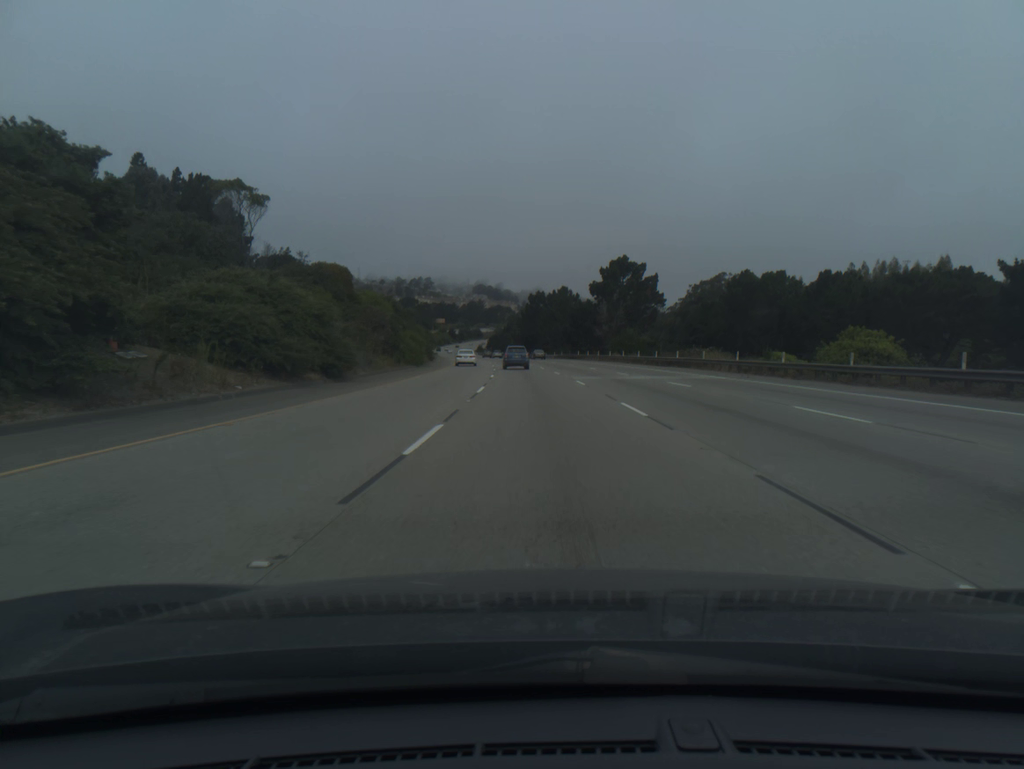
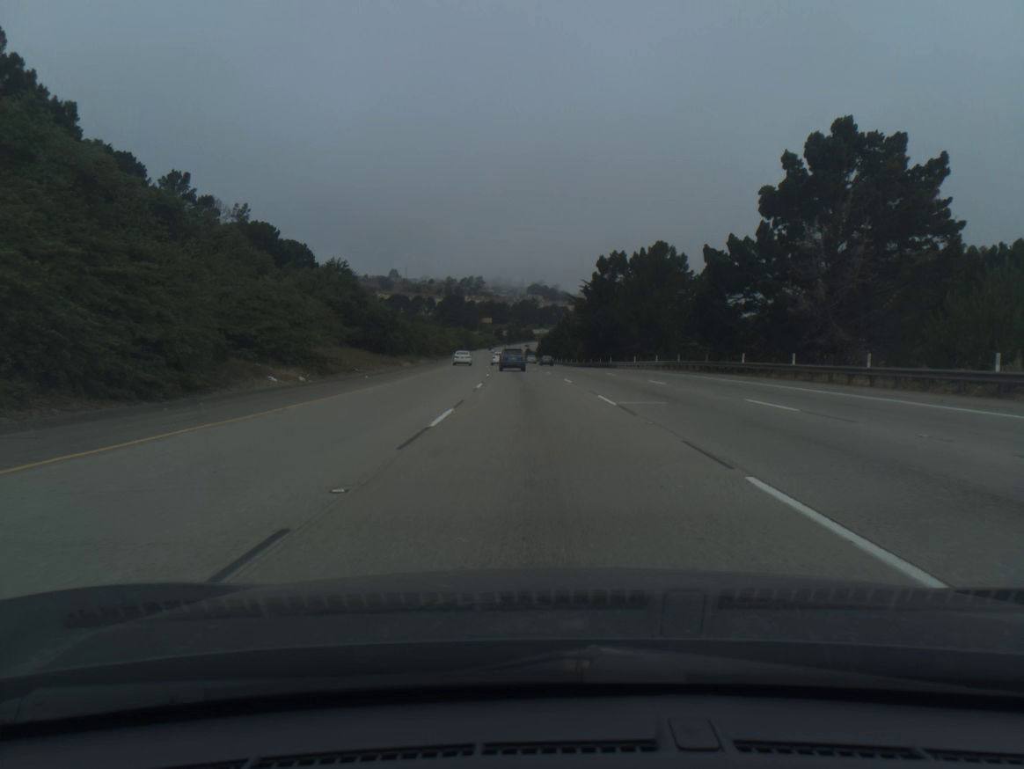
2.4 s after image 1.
(-2.4, +69.5) m; -4°
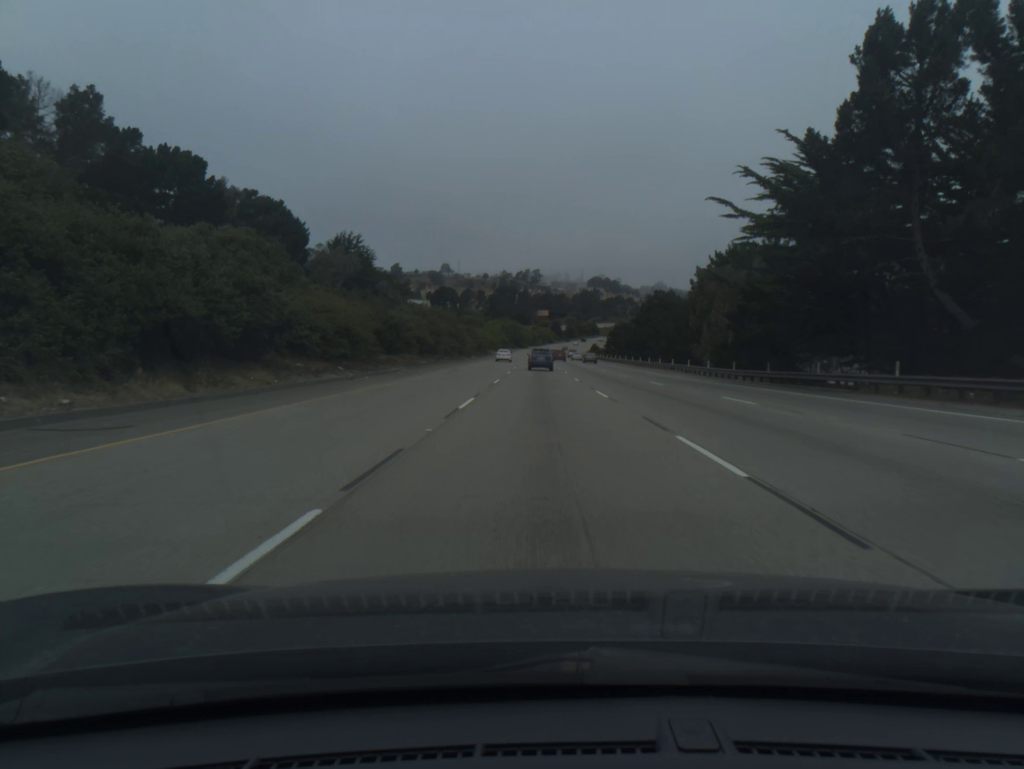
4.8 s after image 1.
(-2.8, +69.0) m; -4°
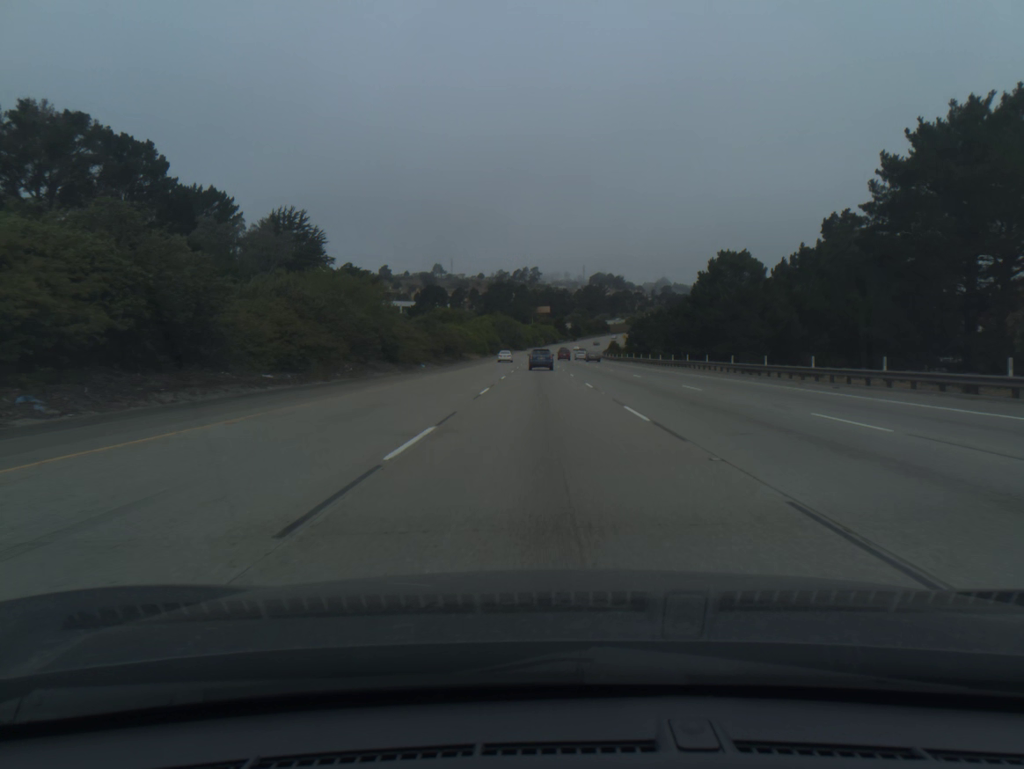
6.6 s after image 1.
(-0.3, +51.8) m; 0°
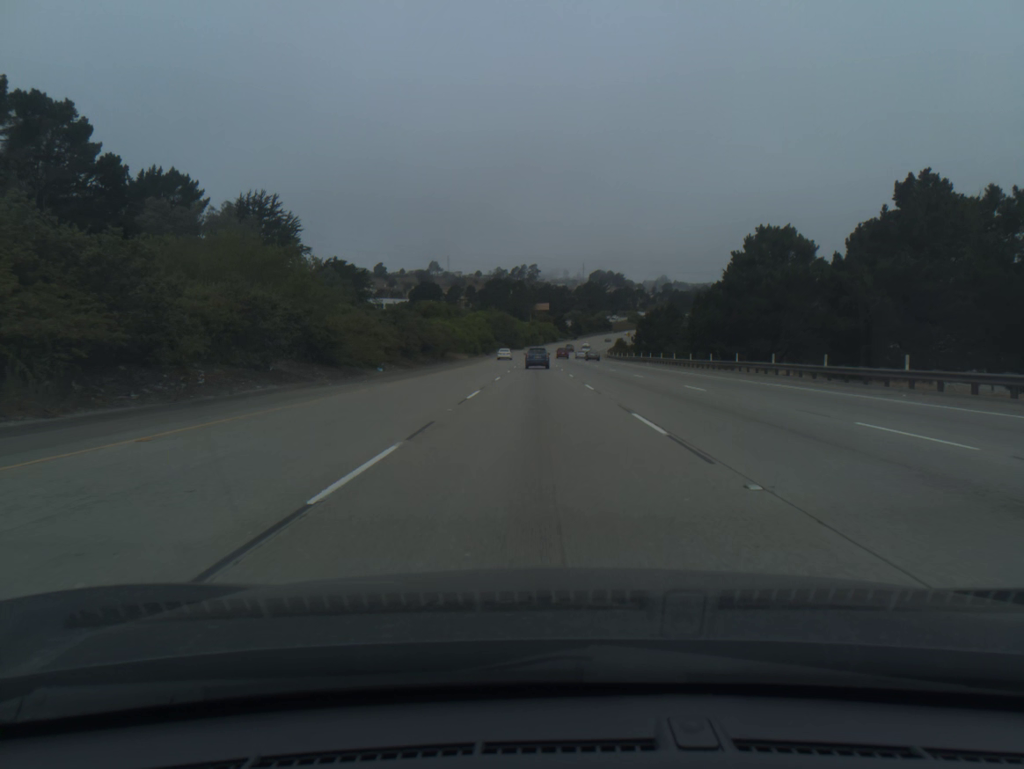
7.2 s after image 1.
(0.0, +17.3) m; 0°
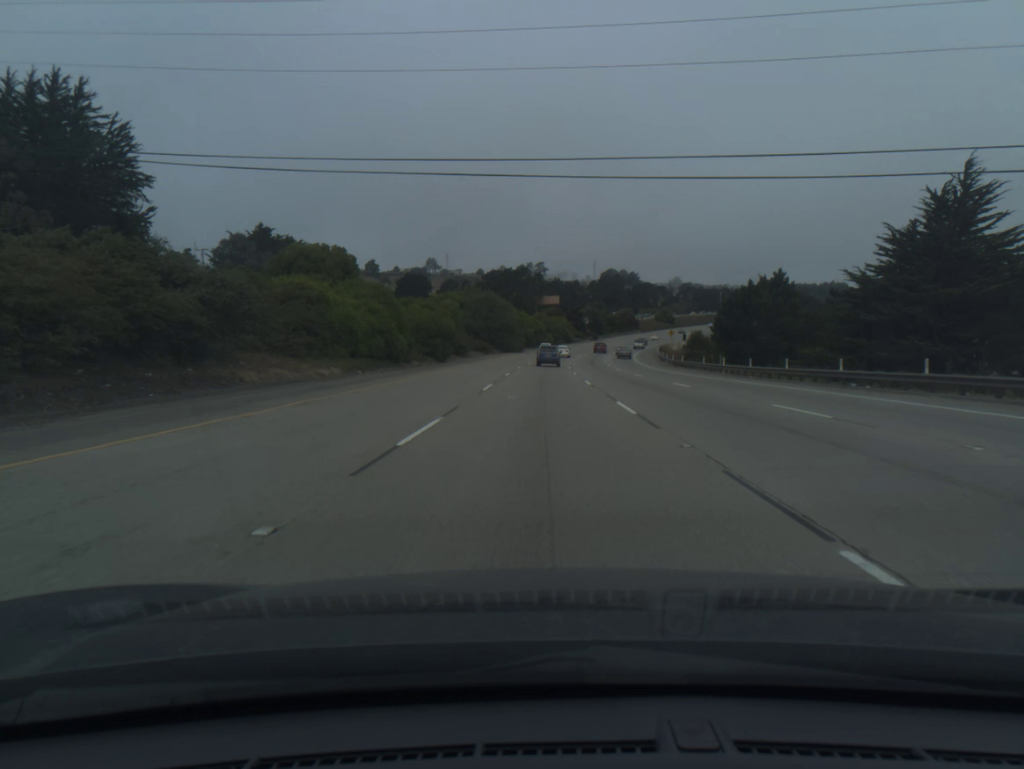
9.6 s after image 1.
(-0.3, +69.2) m; 0°
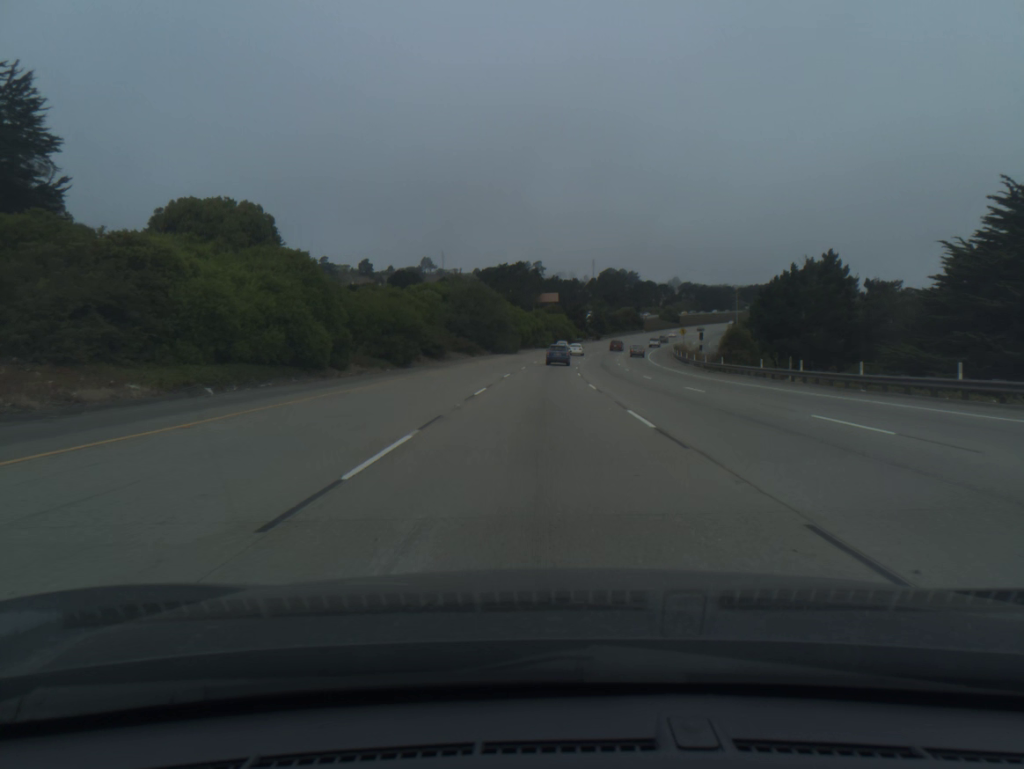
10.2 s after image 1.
(0.0, +17.3) m; 0°
